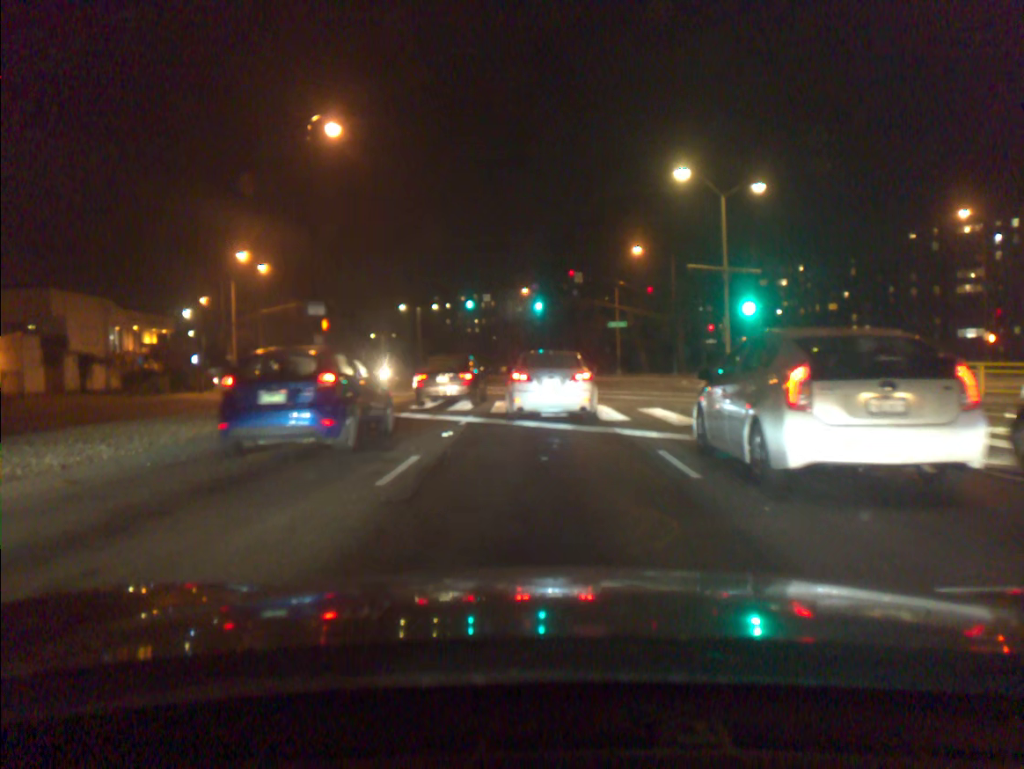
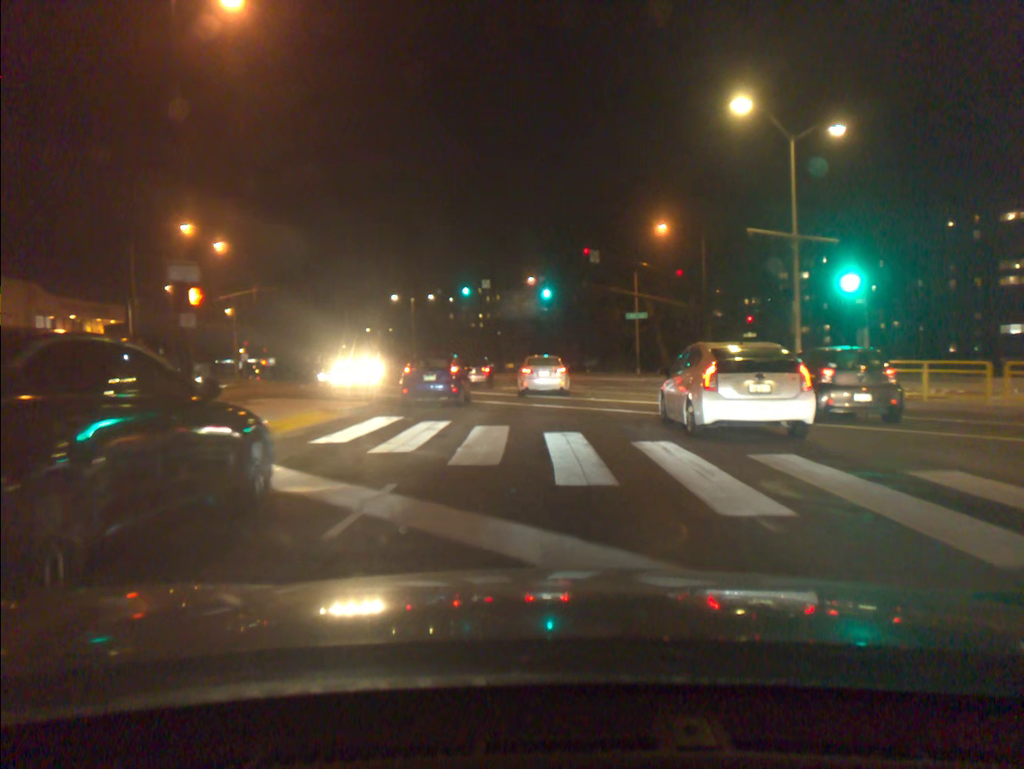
(-0.1, +9.7) m; -1°
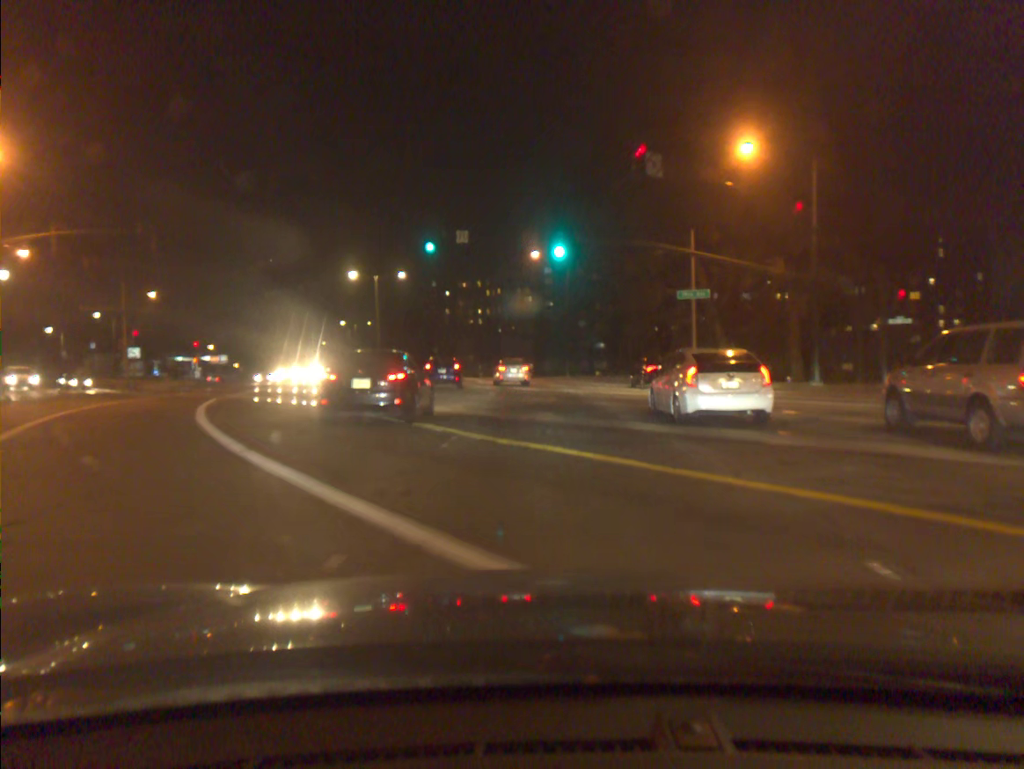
(-0.2, +22.9) m; -1°
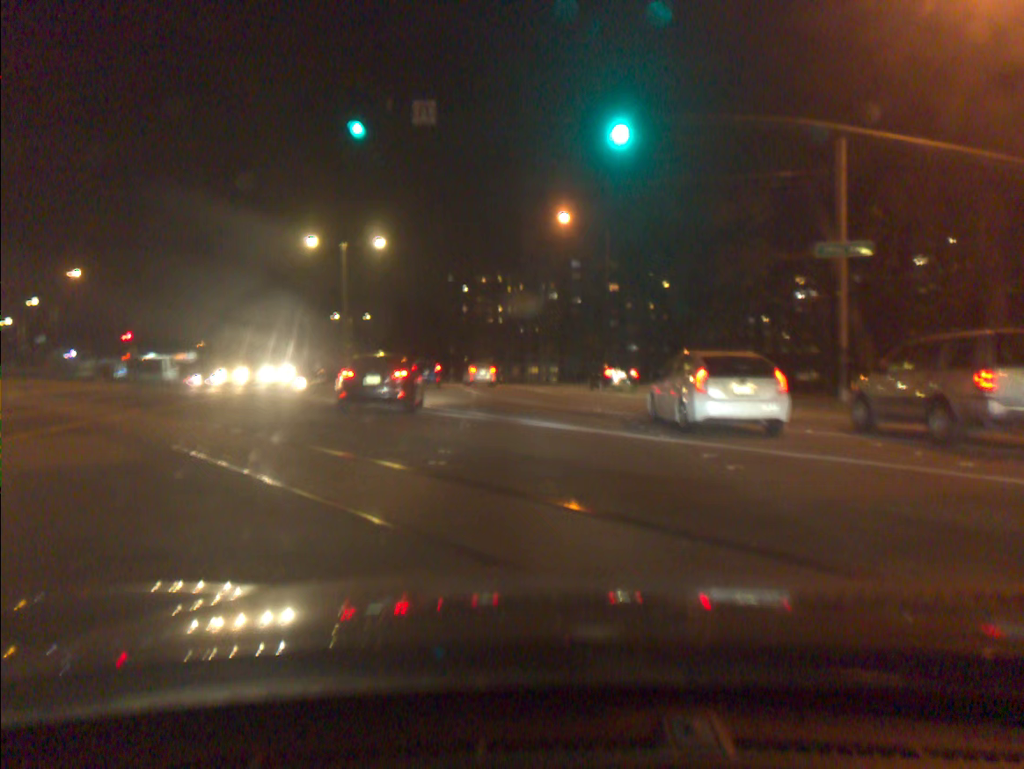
(-0.2, +19.5) m; -2°
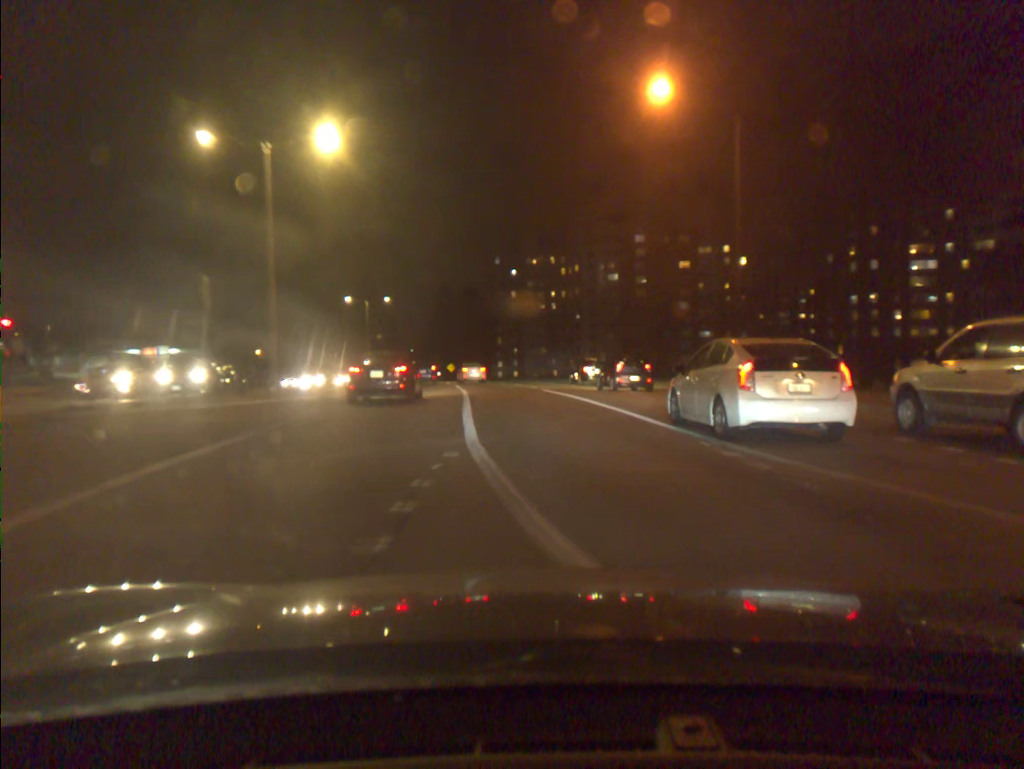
(-0.7, +23.1) m; -4°
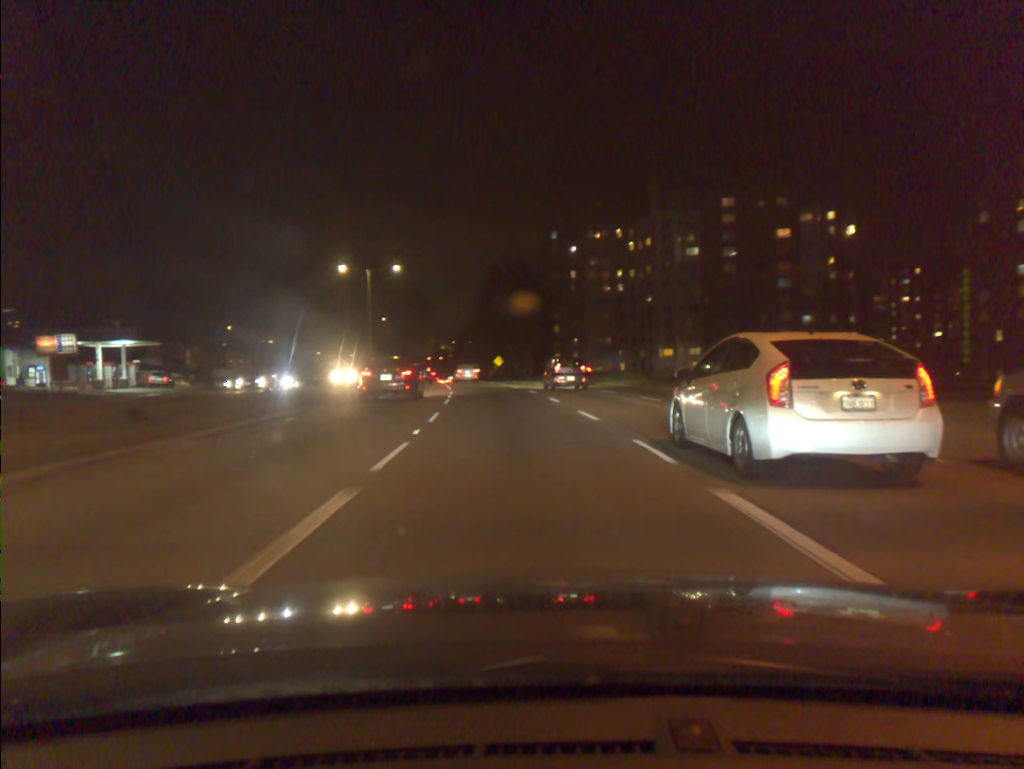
(-0.8, +26.1) m; -4°
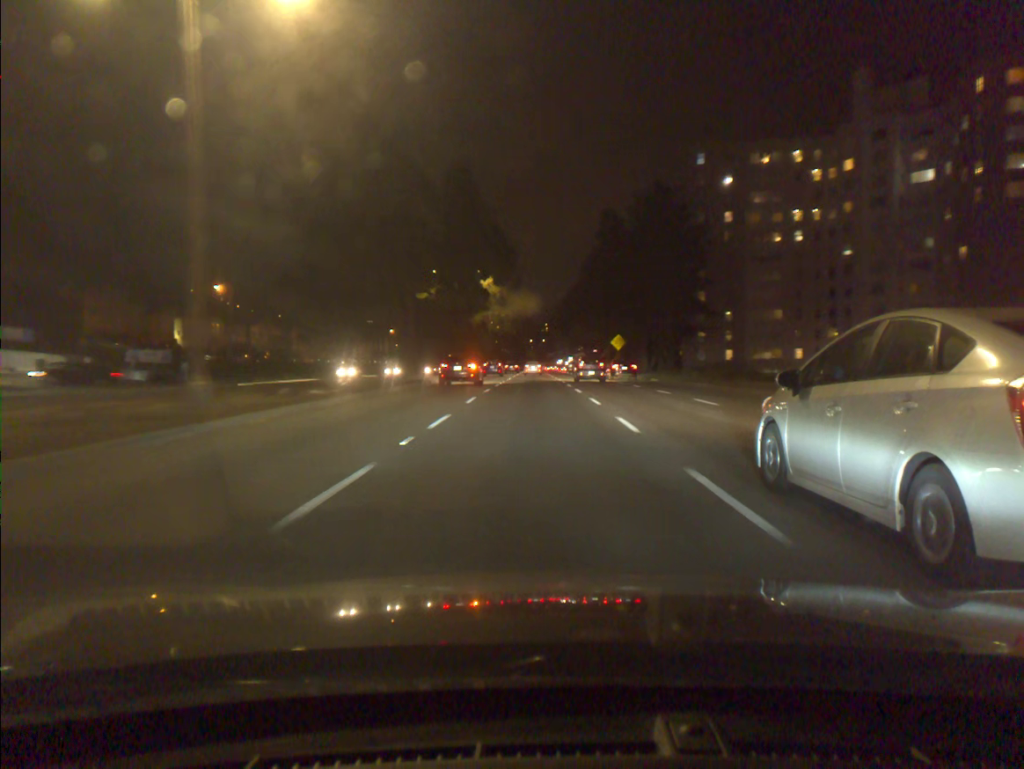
(-3.8, +47.5) m; -8°
